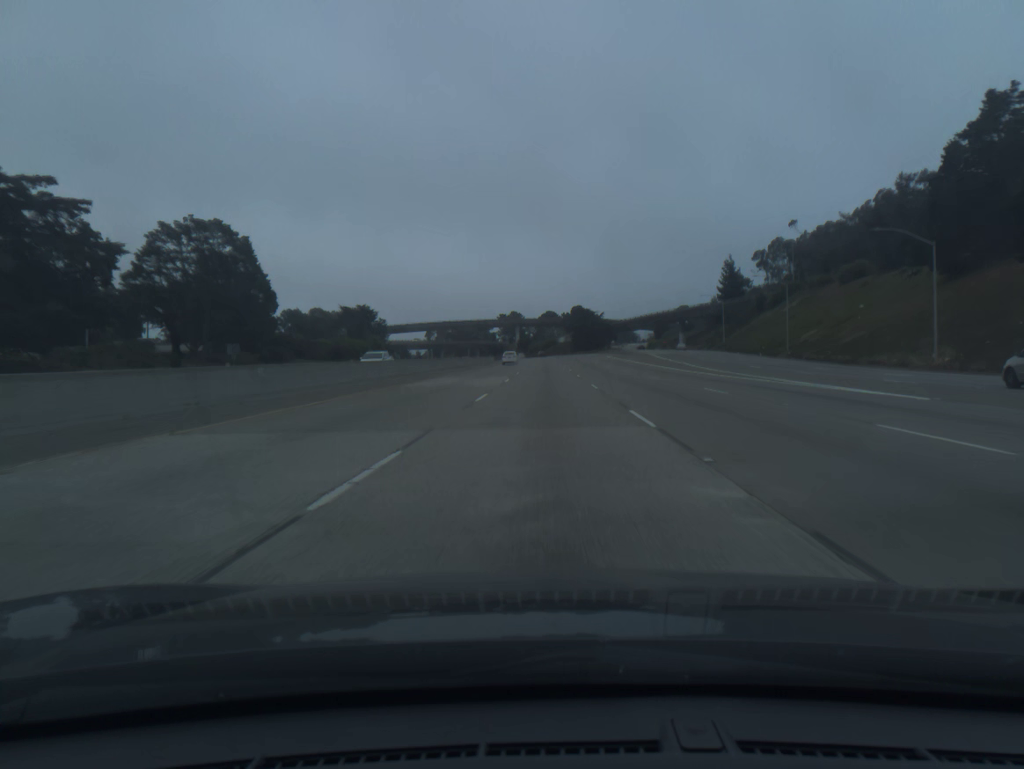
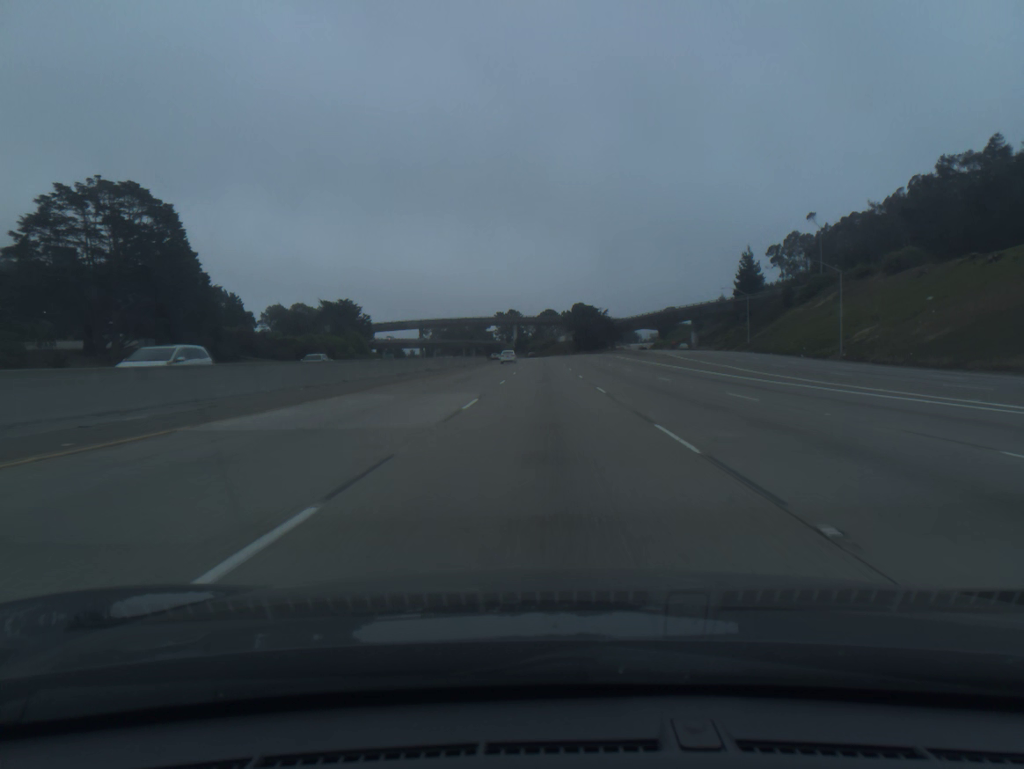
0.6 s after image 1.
(0.0, +18.3) m; 0°
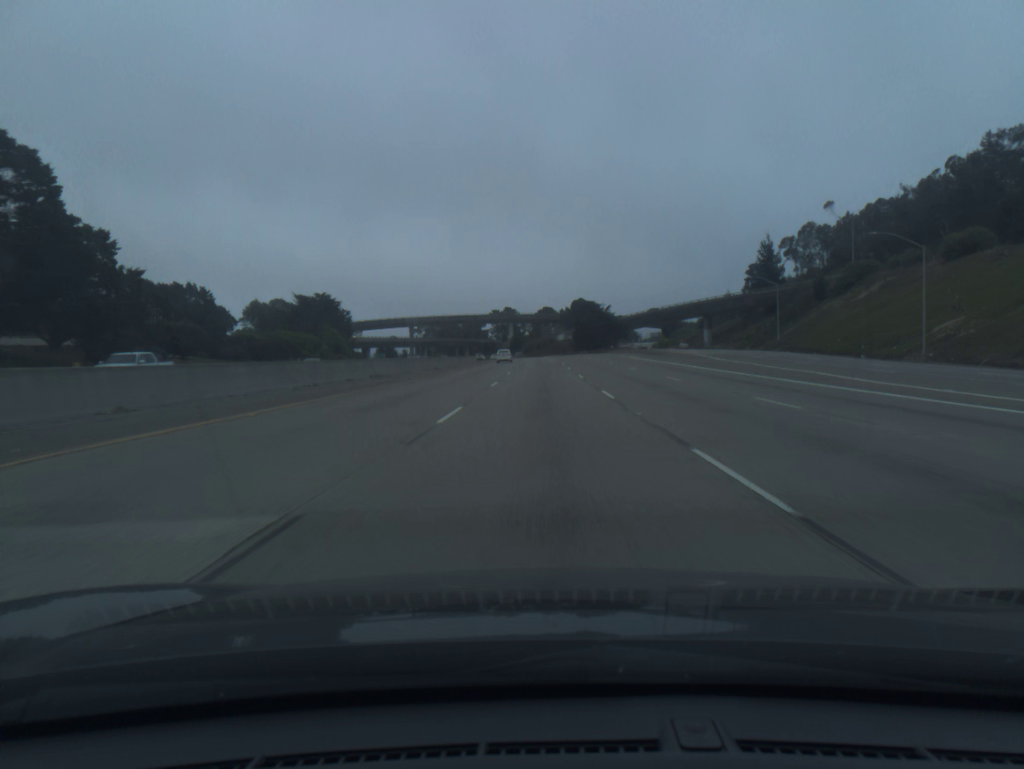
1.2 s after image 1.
(0.0, +18.2) m; 0°
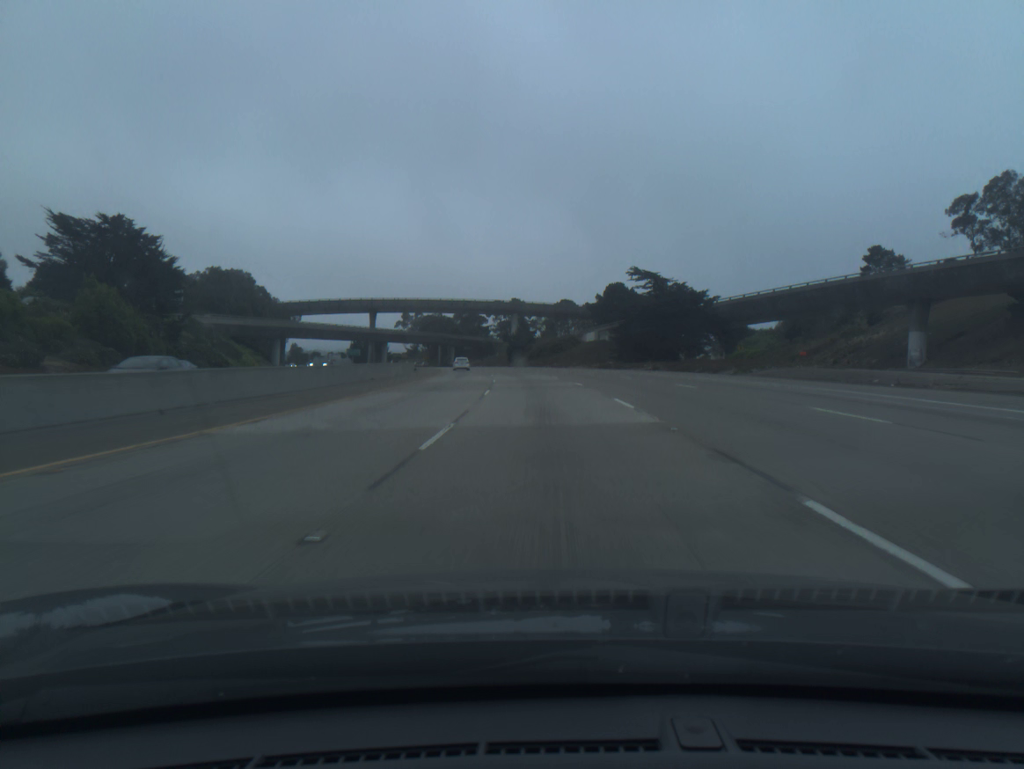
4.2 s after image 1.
(-0.6, +91.0) m; -1°
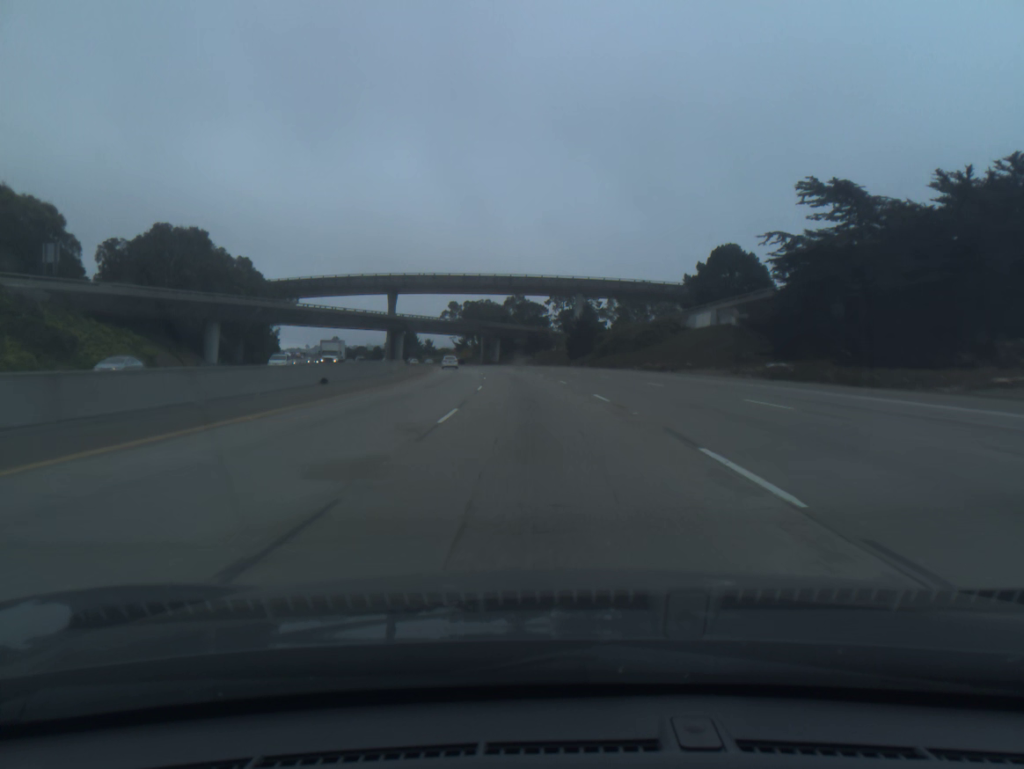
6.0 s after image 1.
(-1.6, +54.5) m; -4°
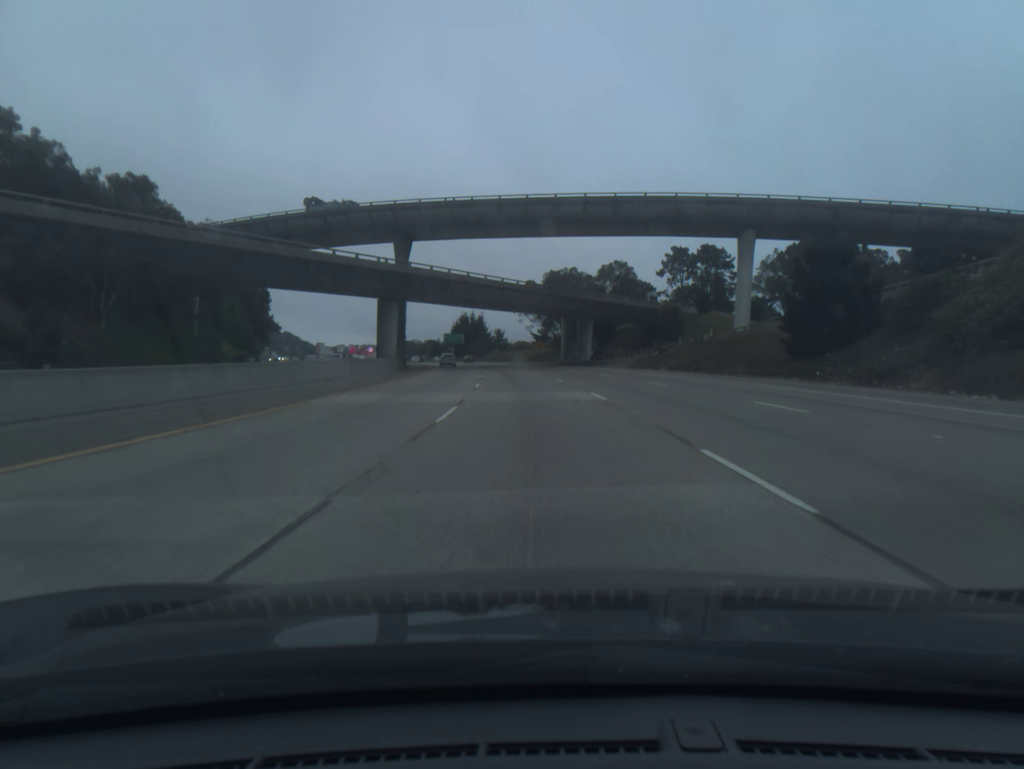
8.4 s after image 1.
(-4.4, +72.9) m; -7°
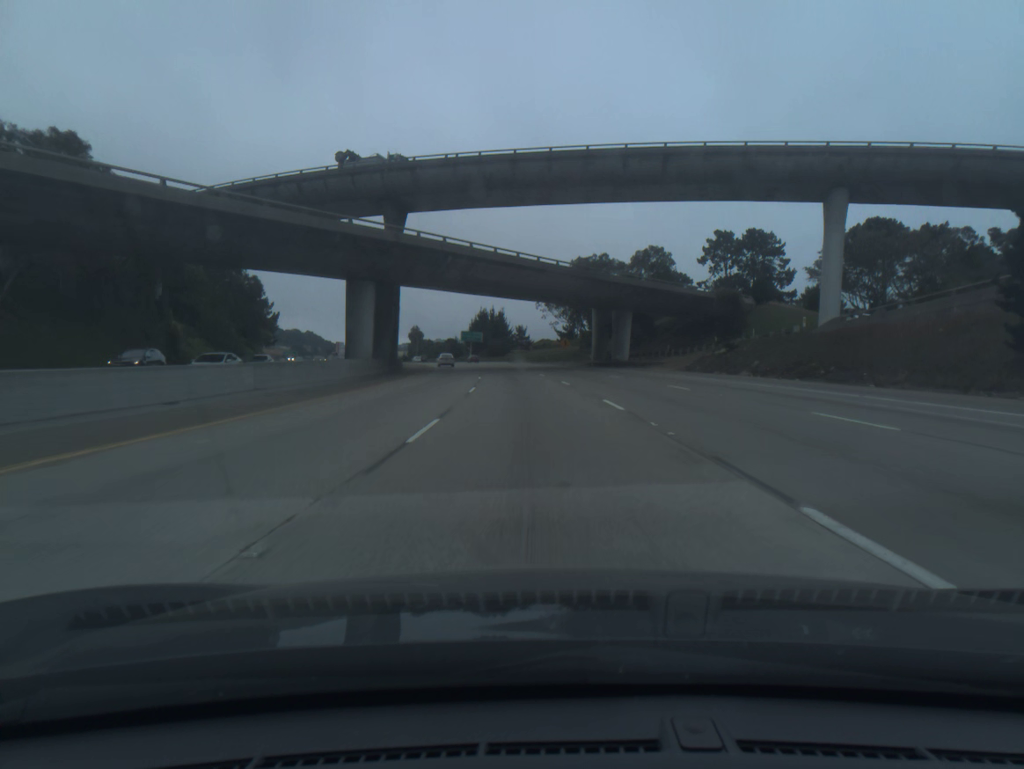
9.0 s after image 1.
(-0.2, +18.4) m; -2°
